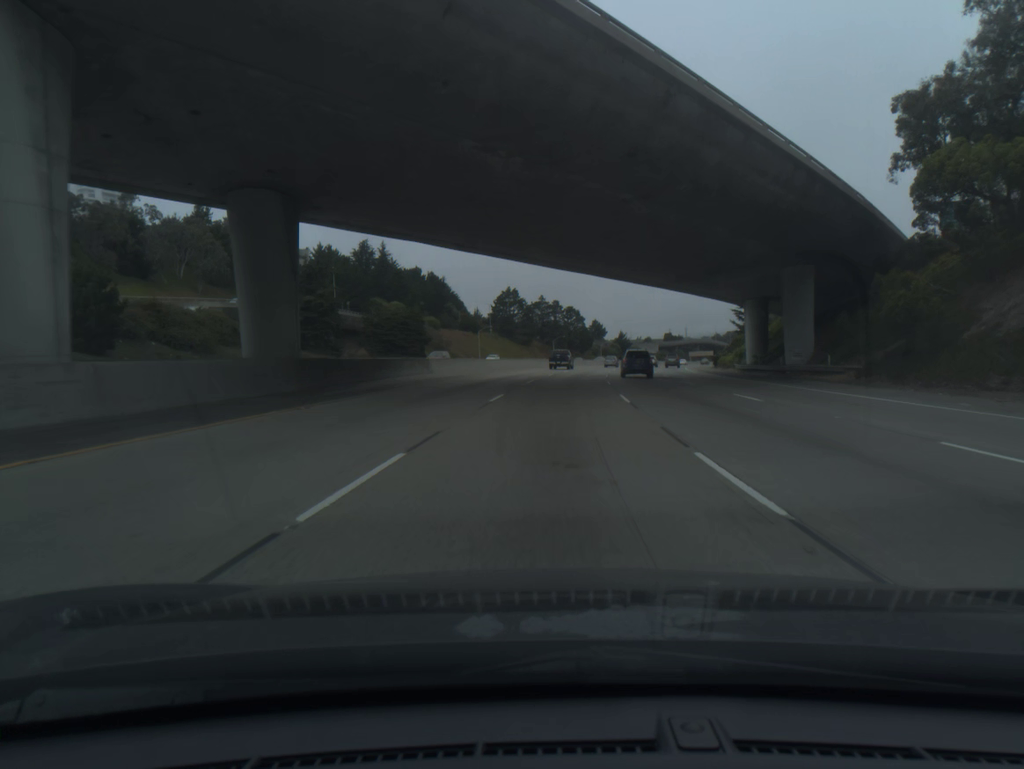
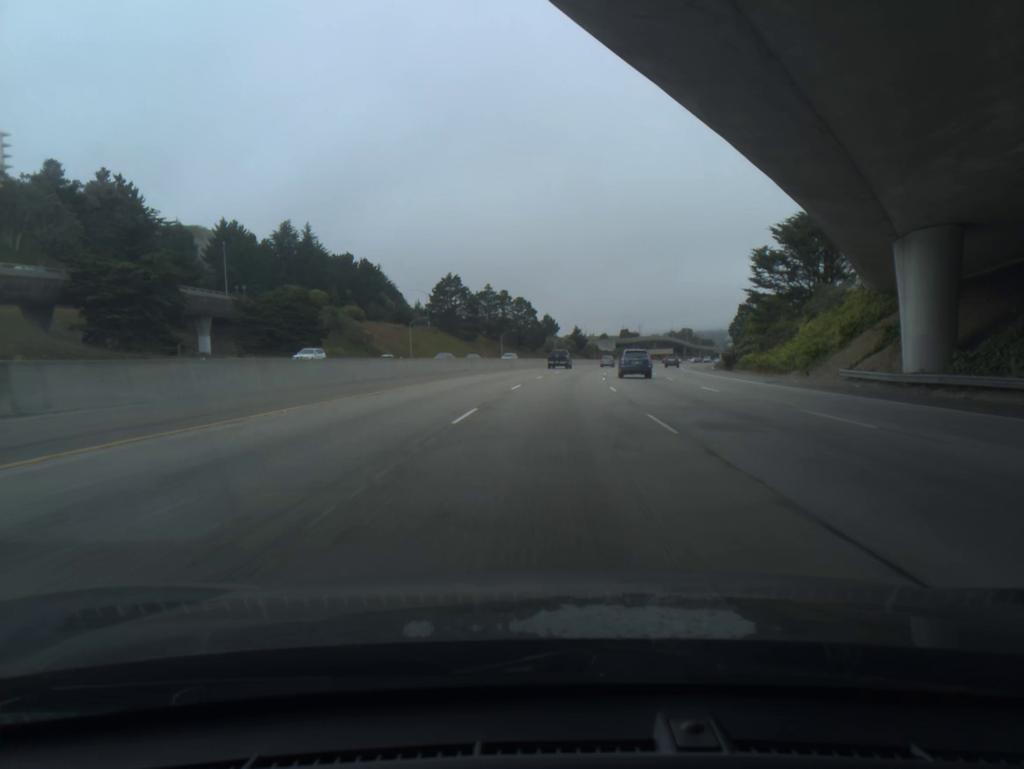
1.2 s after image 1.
(+1.1, +35.6) m; +4°
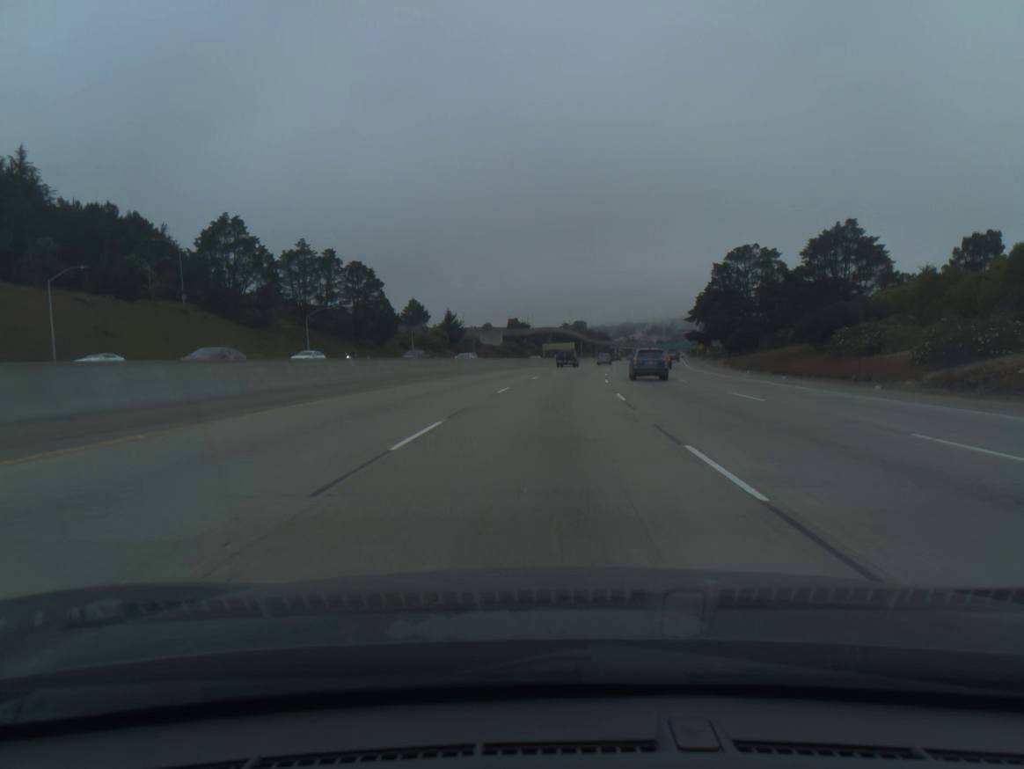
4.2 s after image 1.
(+6.9, +90.8) m; +8°
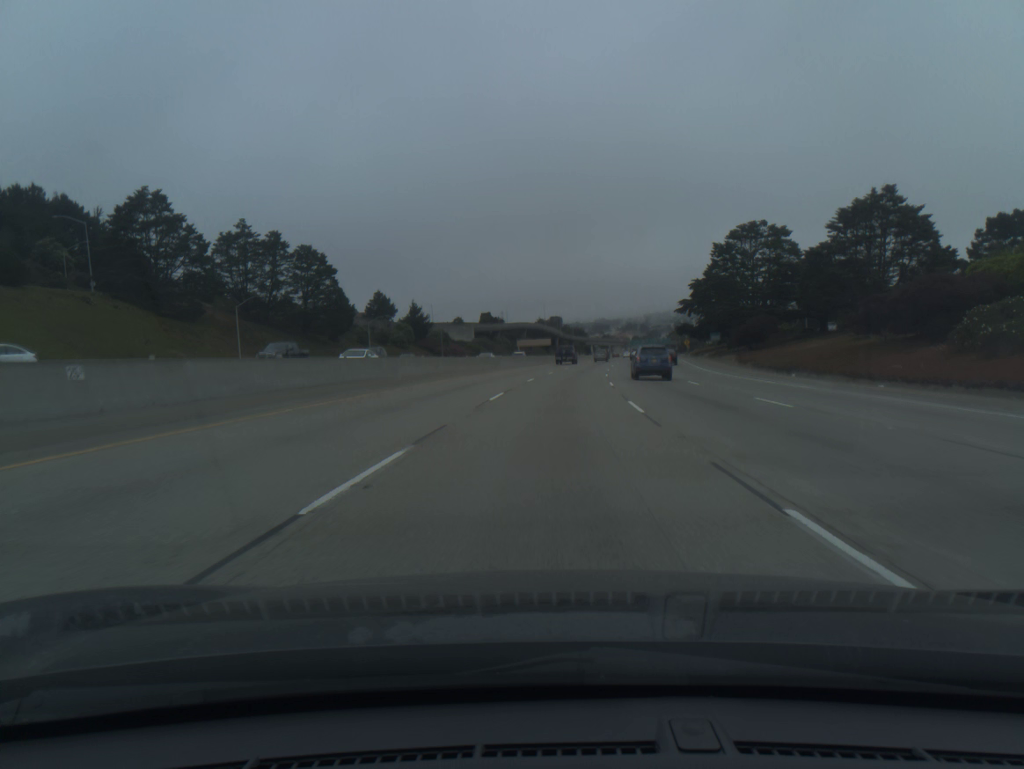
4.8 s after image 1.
(+0.3, +18.4) m; +2°
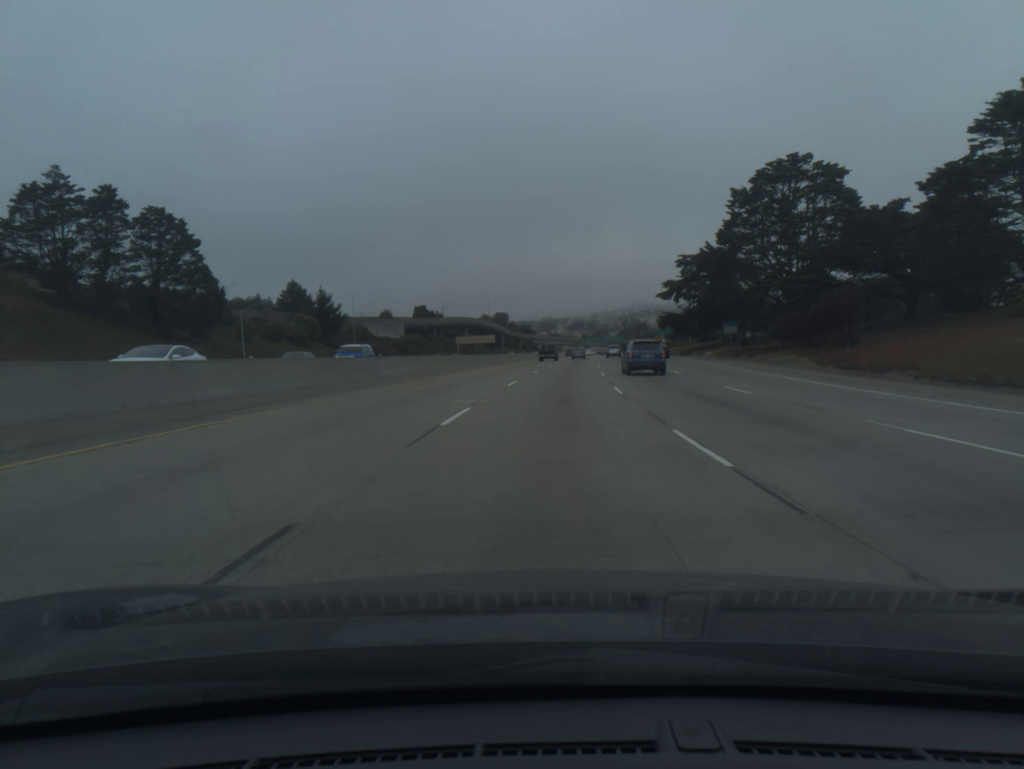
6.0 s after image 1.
(+1.2, +37.0) m; +4°
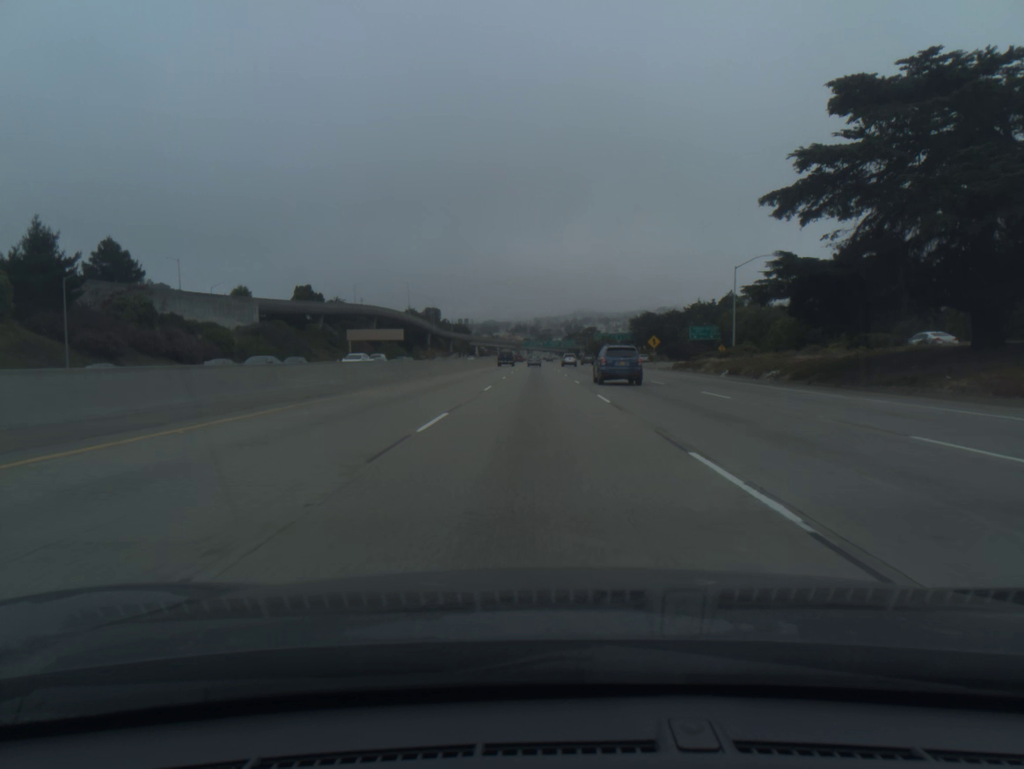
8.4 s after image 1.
(+3.5, +74.0) m; +4°
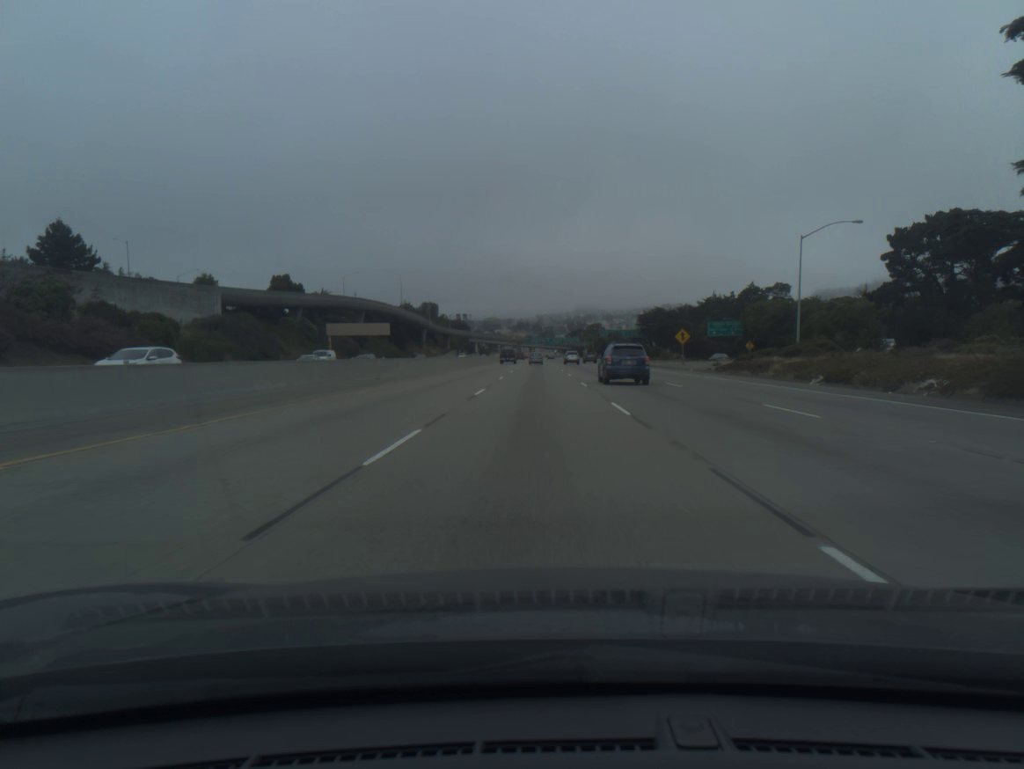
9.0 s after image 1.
(0.0, +18.5) m; 0°
